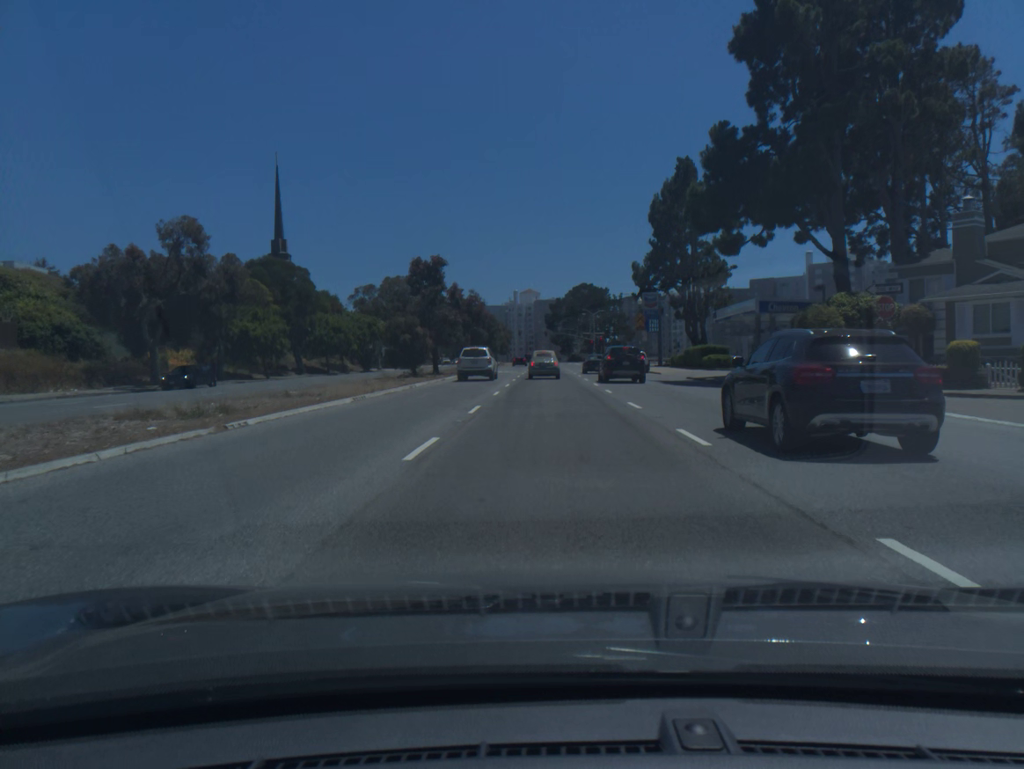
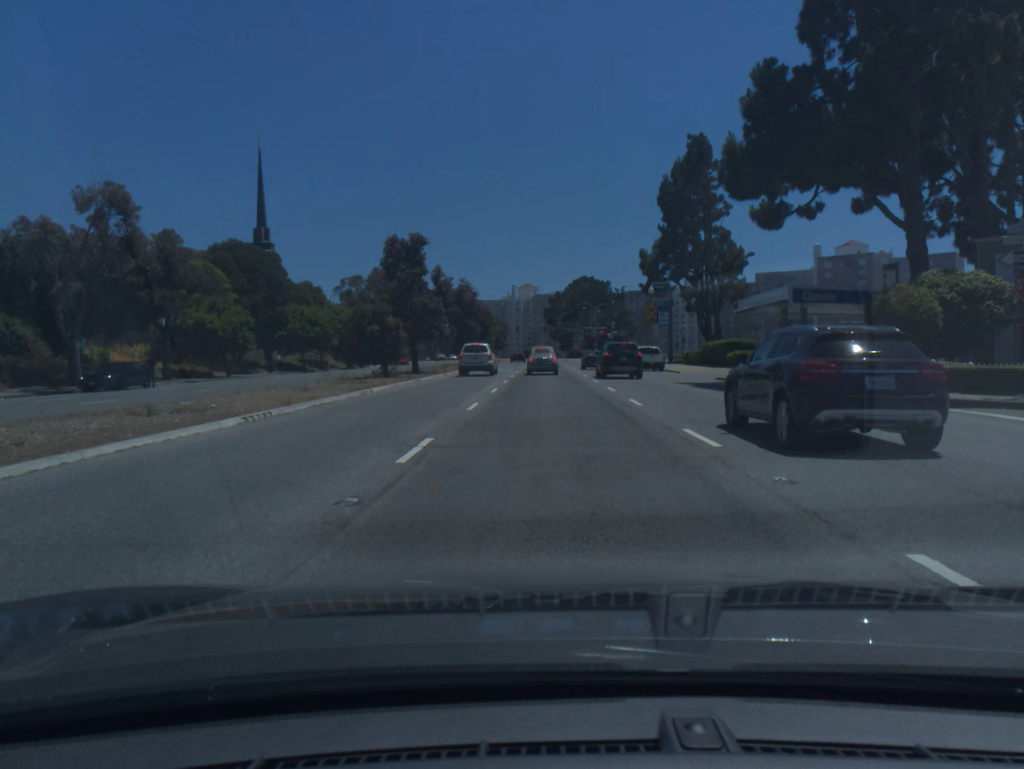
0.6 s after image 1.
(0.0, +8.0) m; 0°
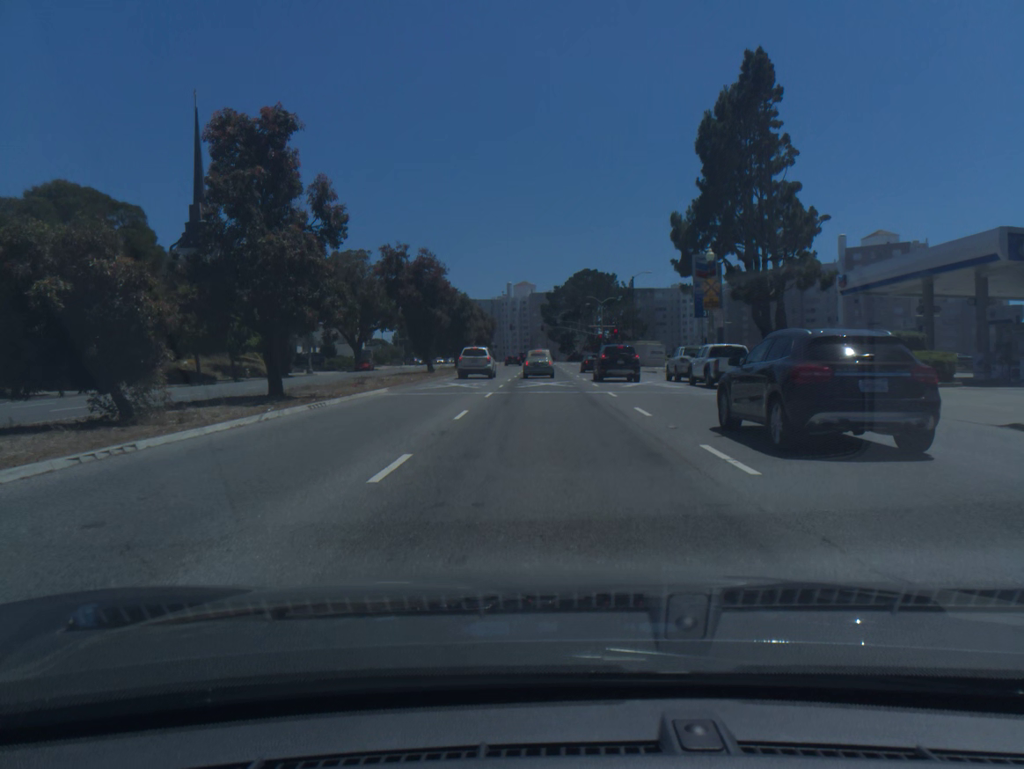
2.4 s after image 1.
(0.0, +23.3) m; 0°
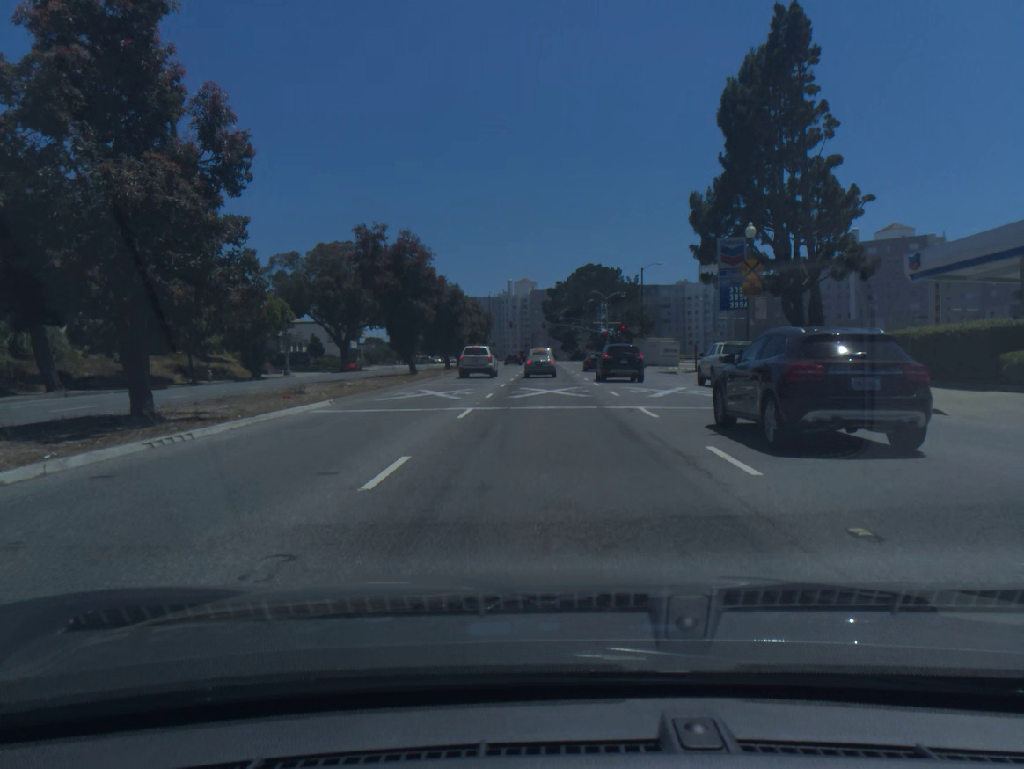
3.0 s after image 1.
(0.0, +7.5) m; 0°
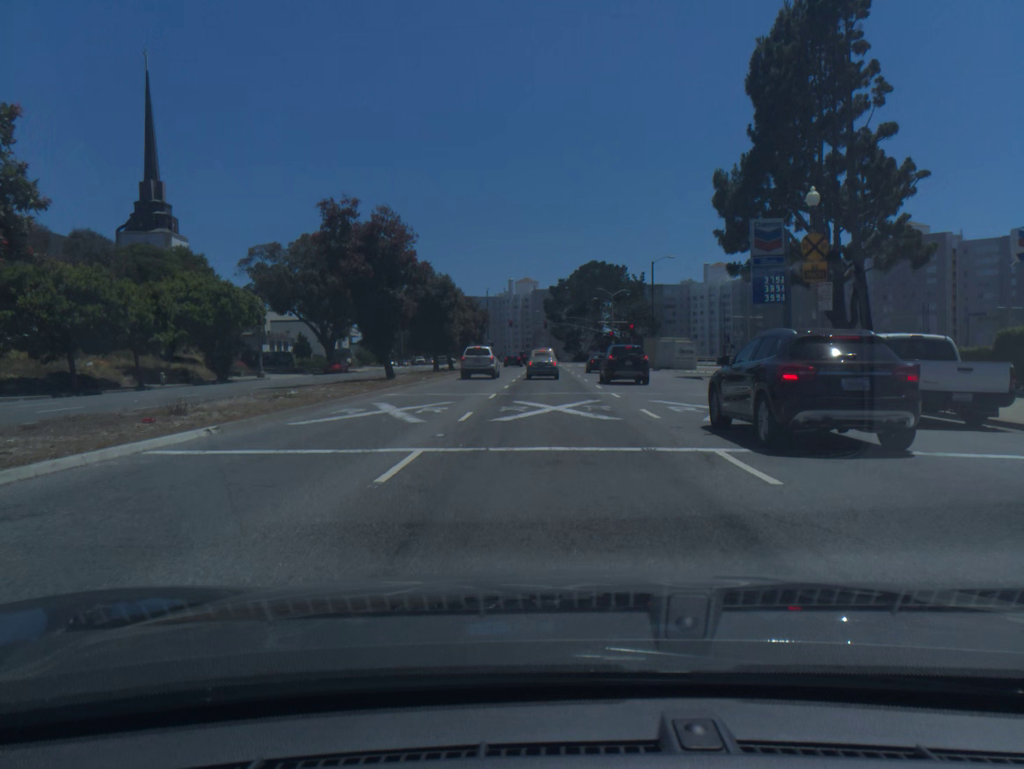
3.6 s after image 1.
(0.0, +7.4) m; 0°
